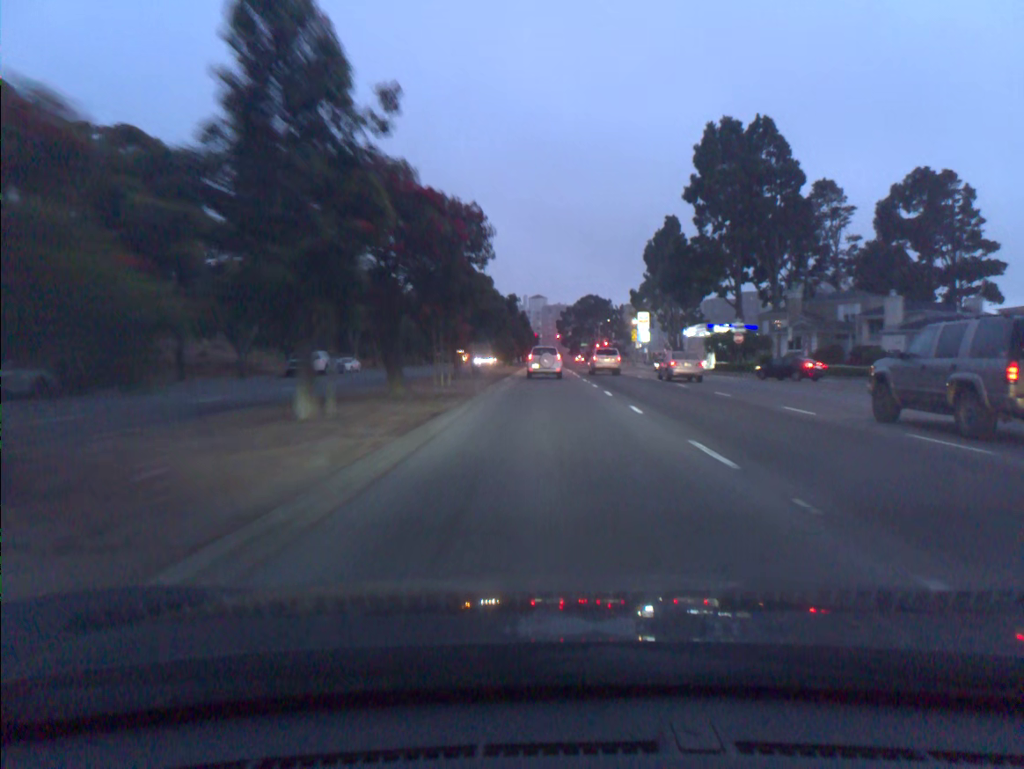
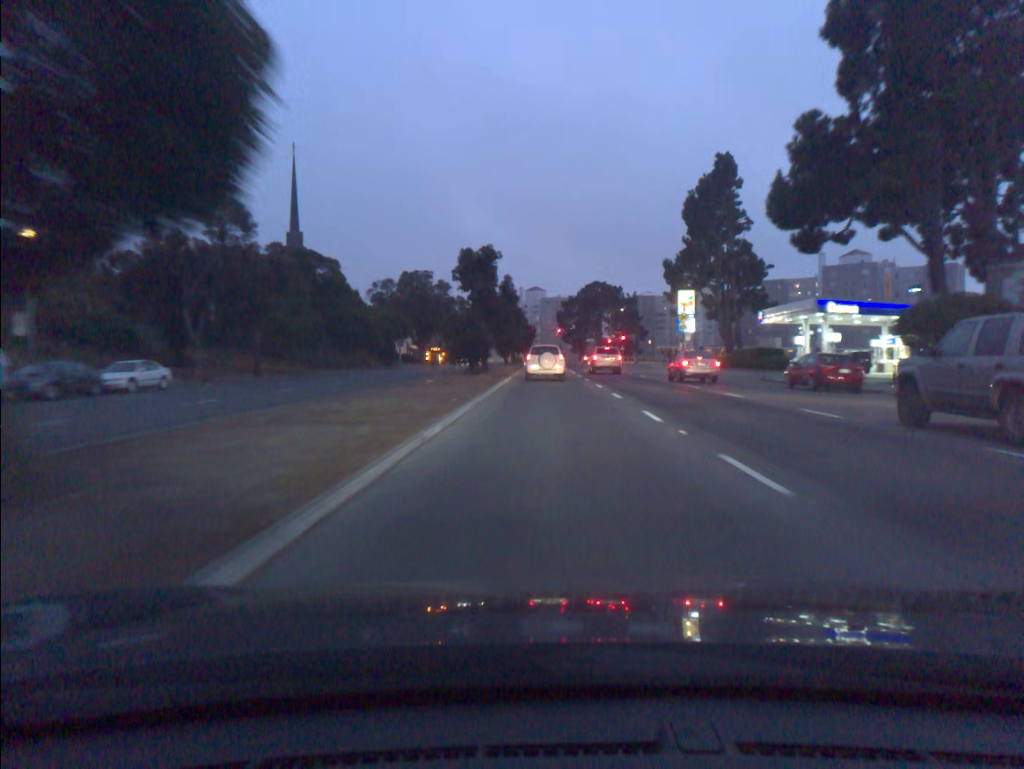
(0.0, +37.7) m; 0°
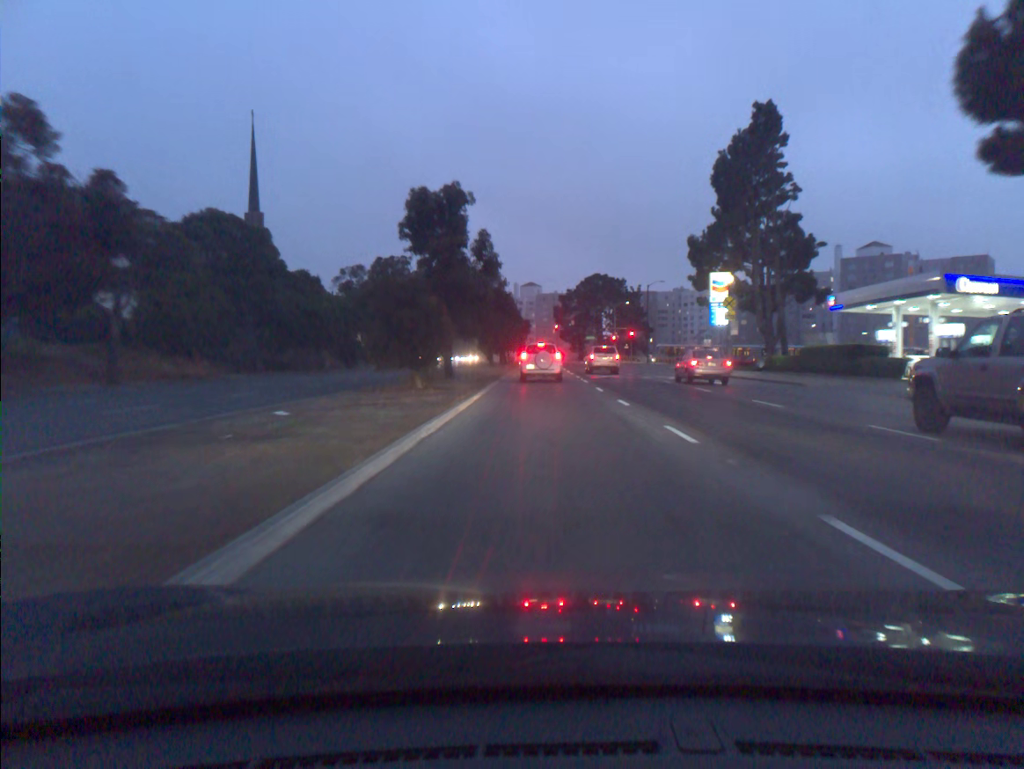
(0.0, +18.1) m; 0°
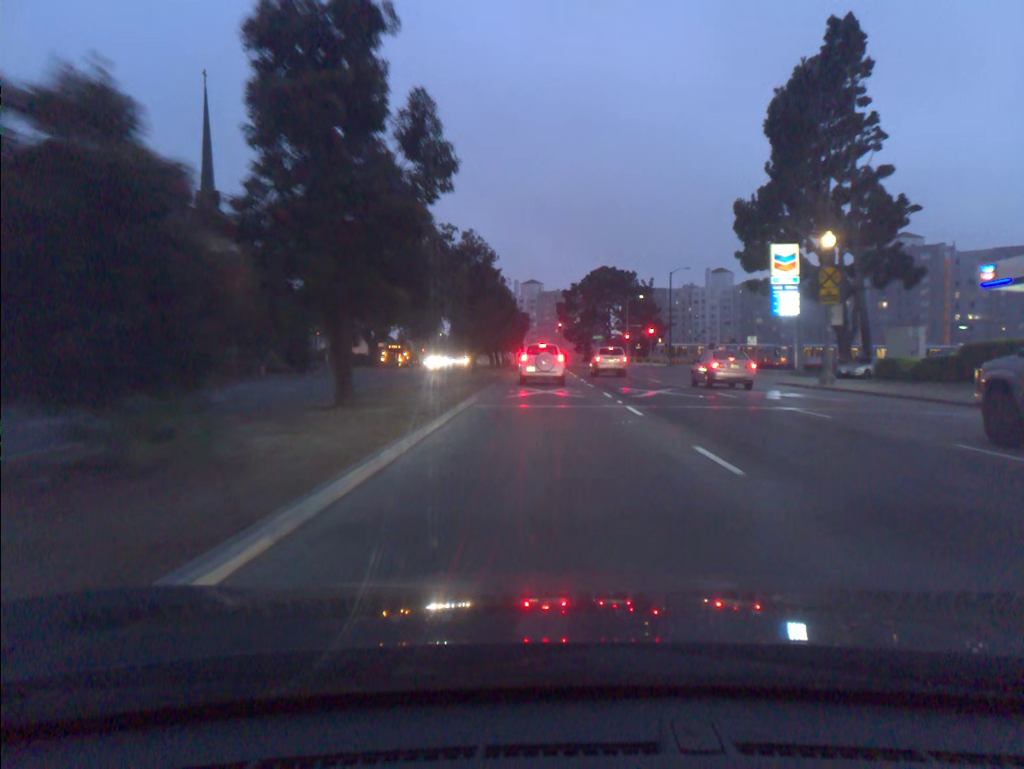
(0.0, +17.6) m; 0°
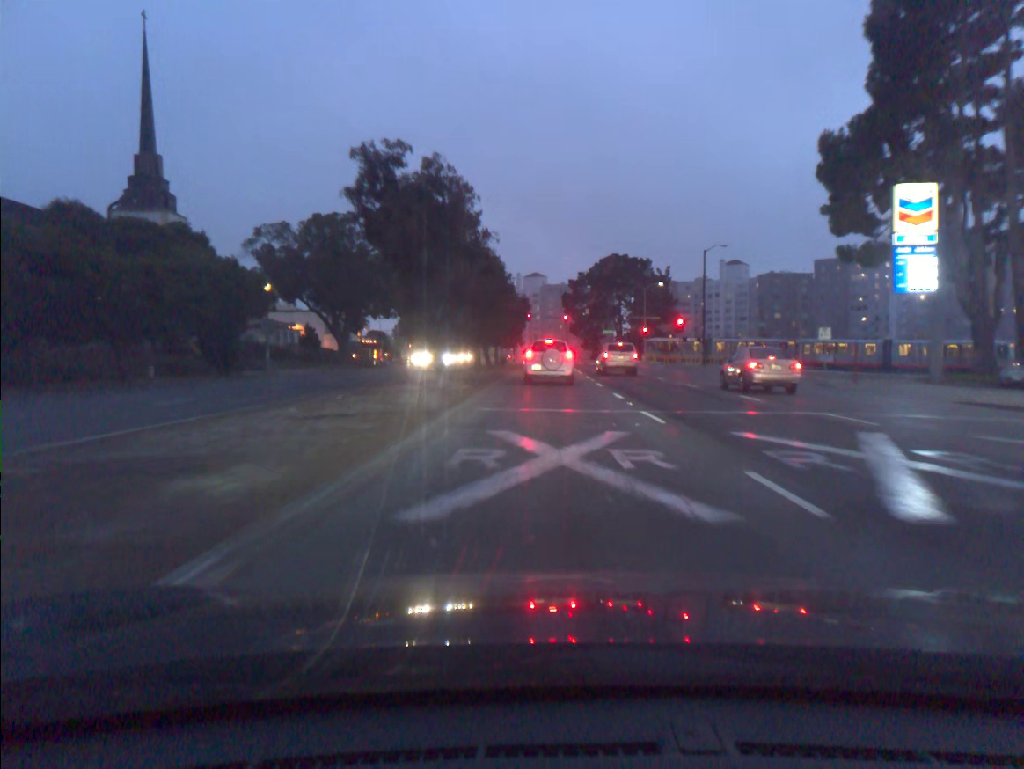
(0.0, +16.9) m; 0°
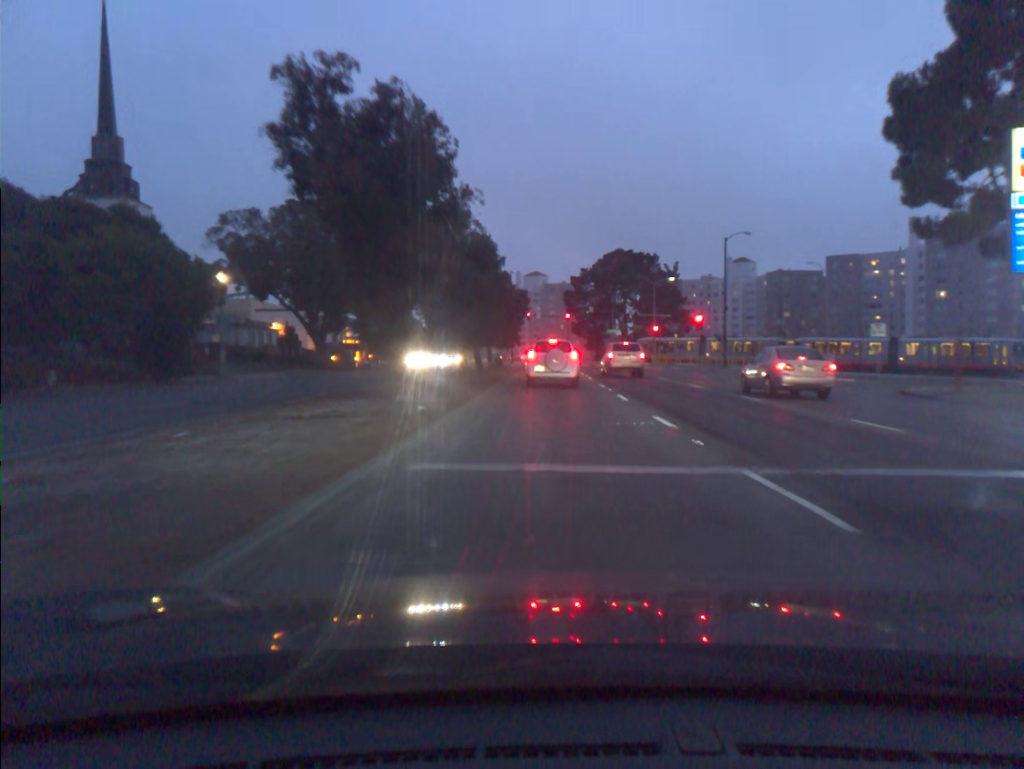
(0.0, +8.1) m; 0°
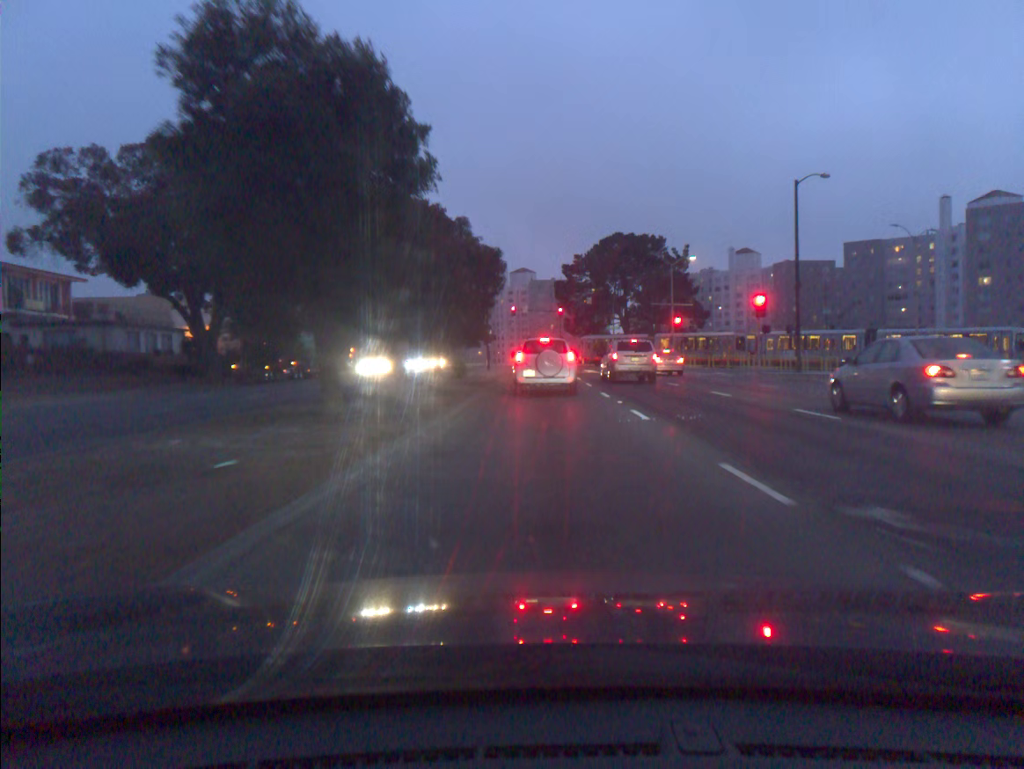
(+0.2, +21.8) m; +1°
